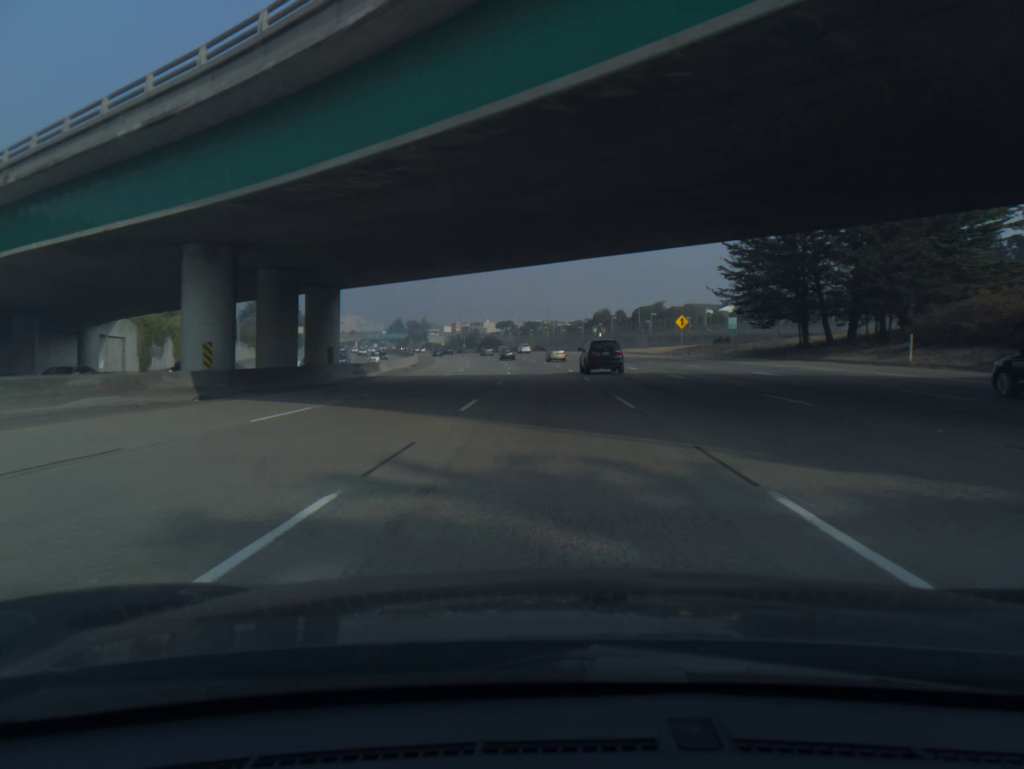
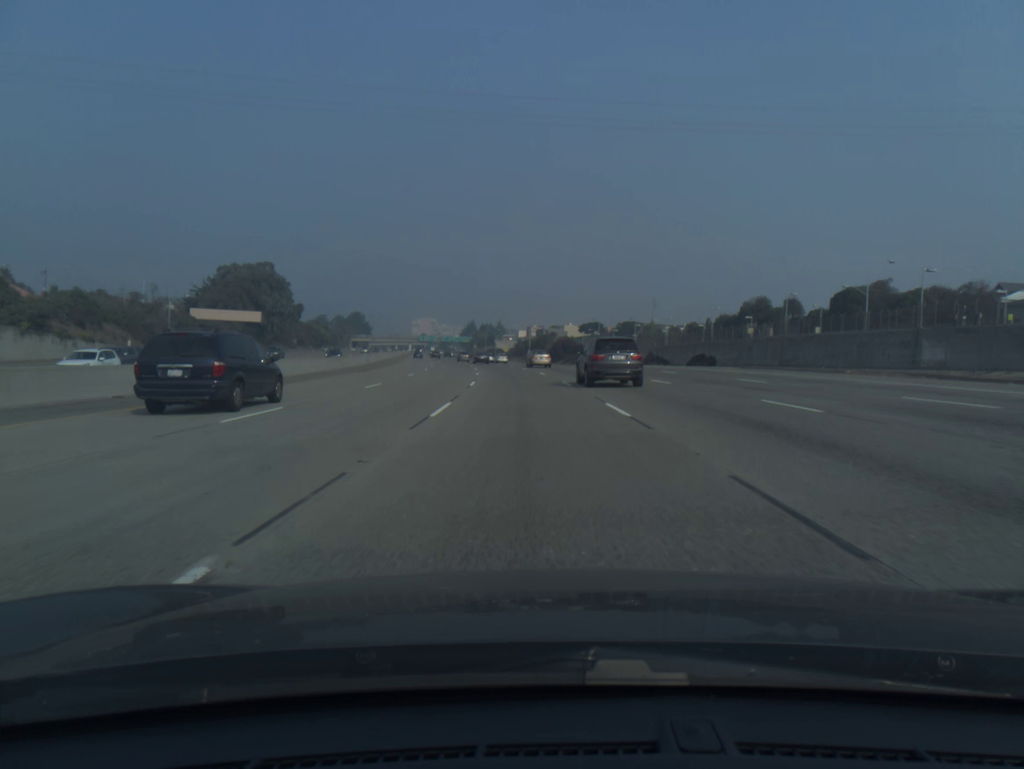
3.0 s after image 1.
(-3.7, +101.2) m; -6°
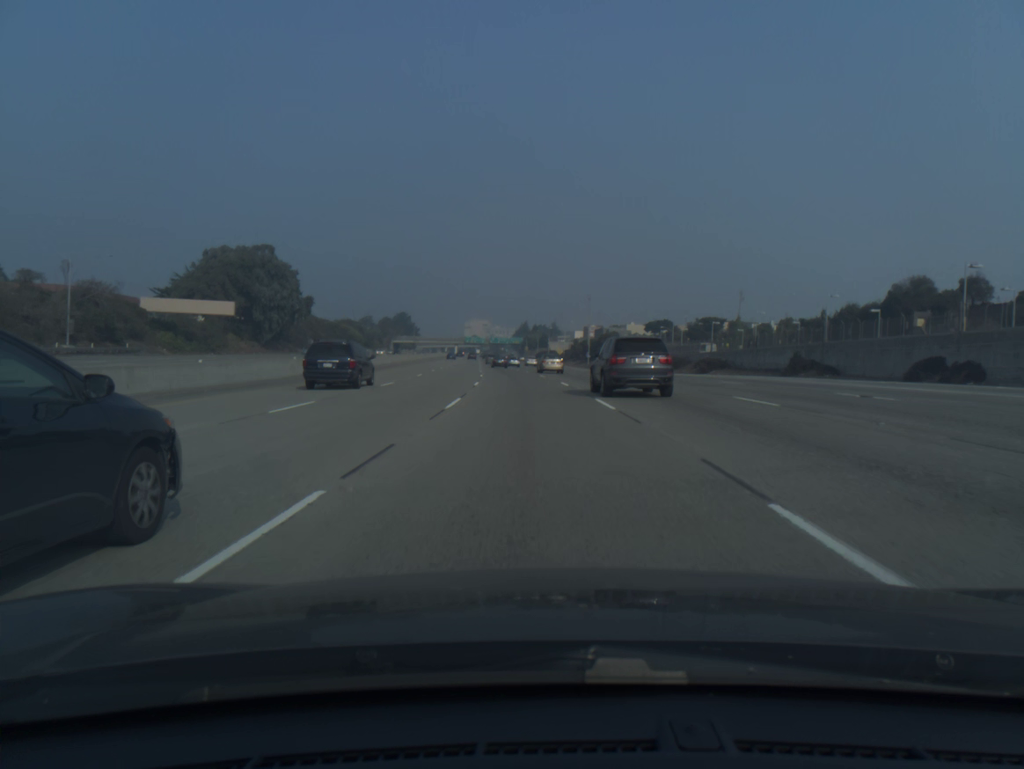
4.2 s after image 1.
(-1.4, +40.4) m; -4°
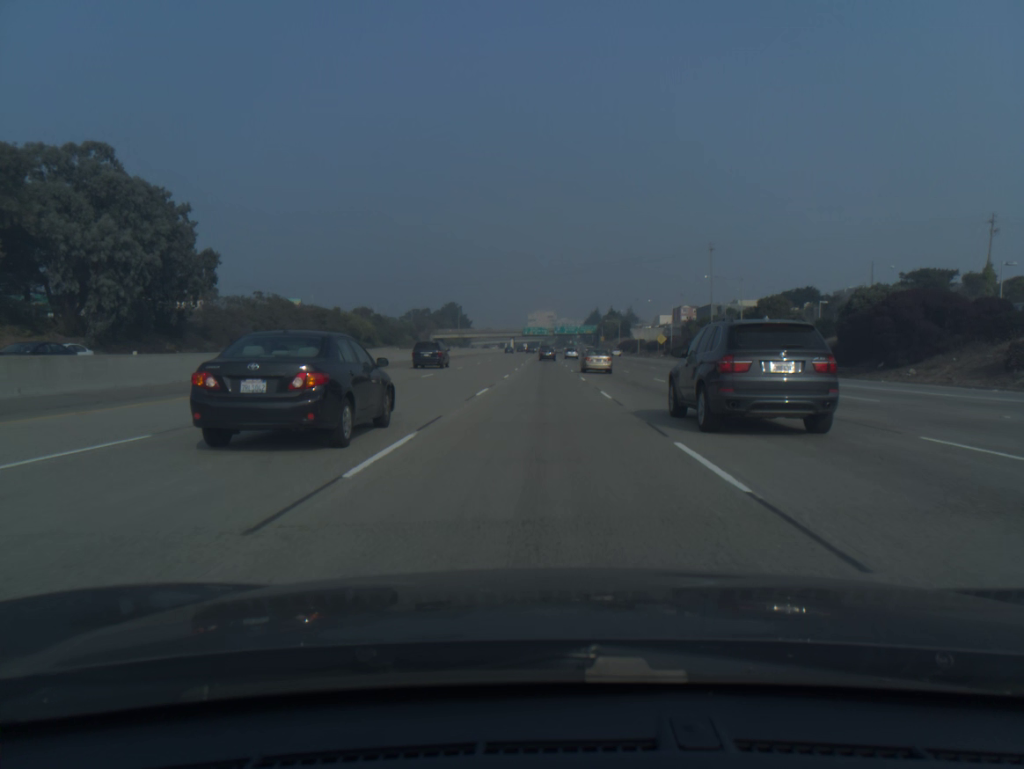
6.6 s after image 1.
(-4.5, +81.1) m; -5°
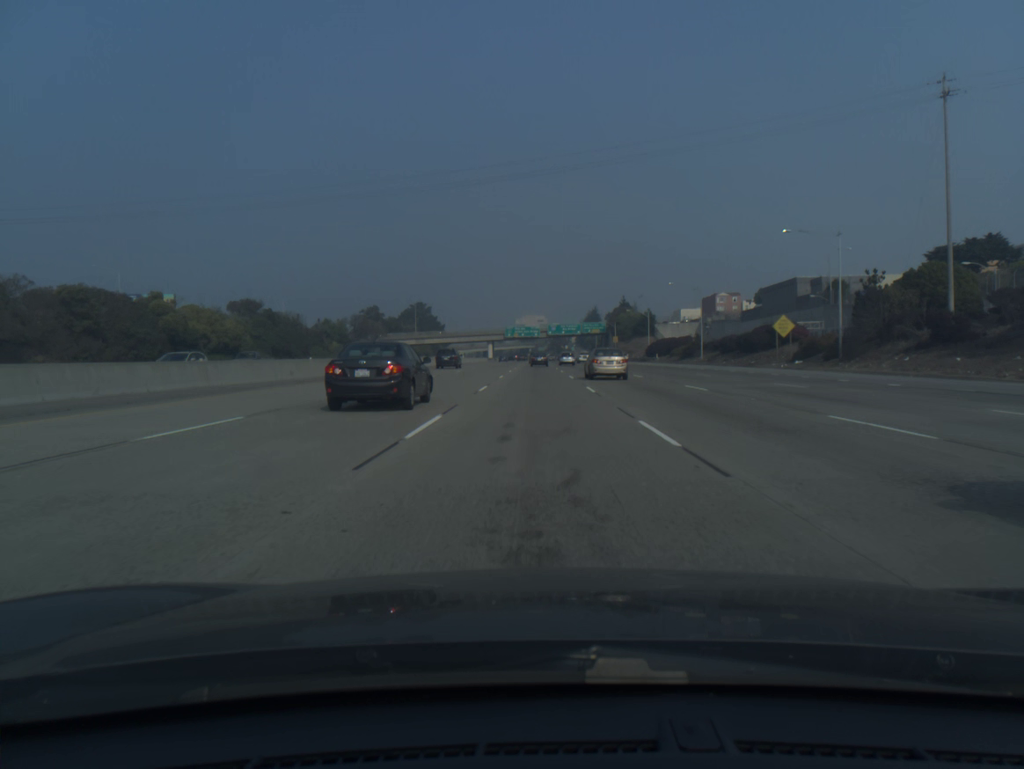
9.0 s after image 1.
(+0.3, +81.9) m; +1°
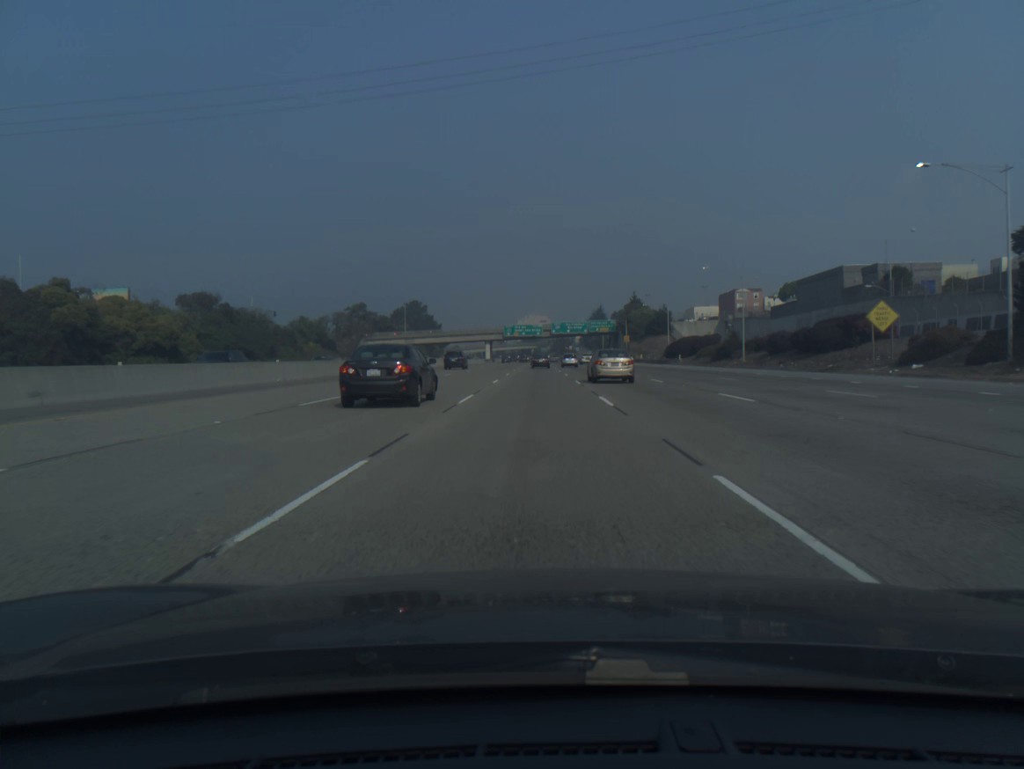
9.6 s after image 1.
(0.0, +20.4) m; 0°
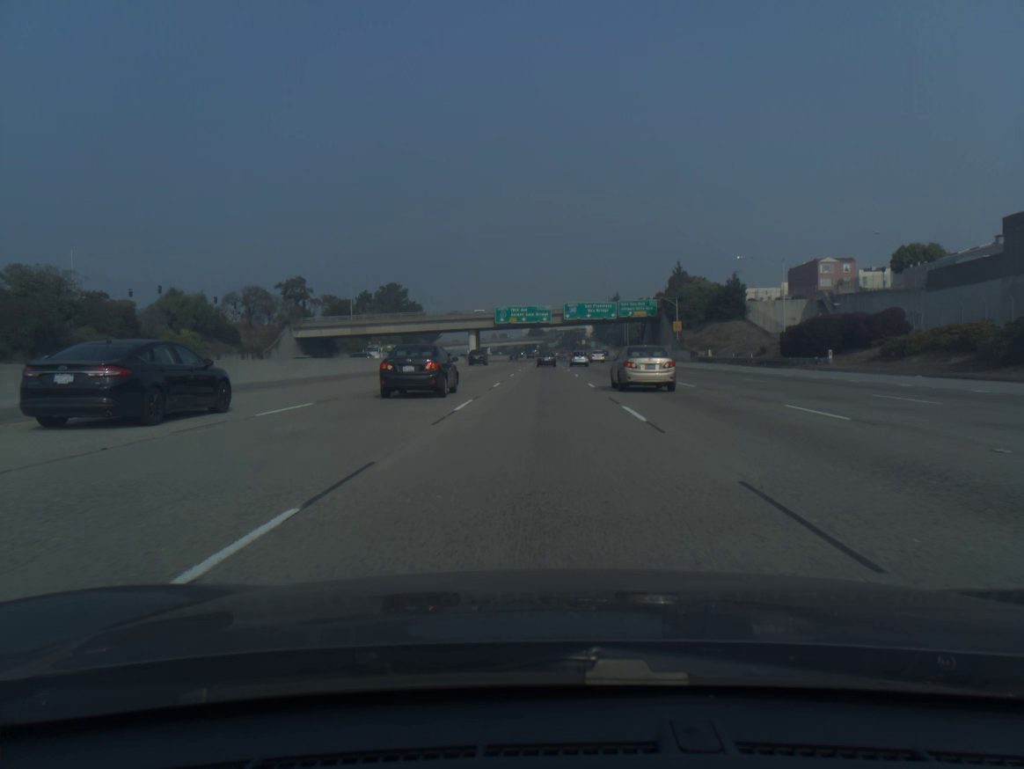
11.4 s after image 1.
(-0.3, +60.8) m; 0°
